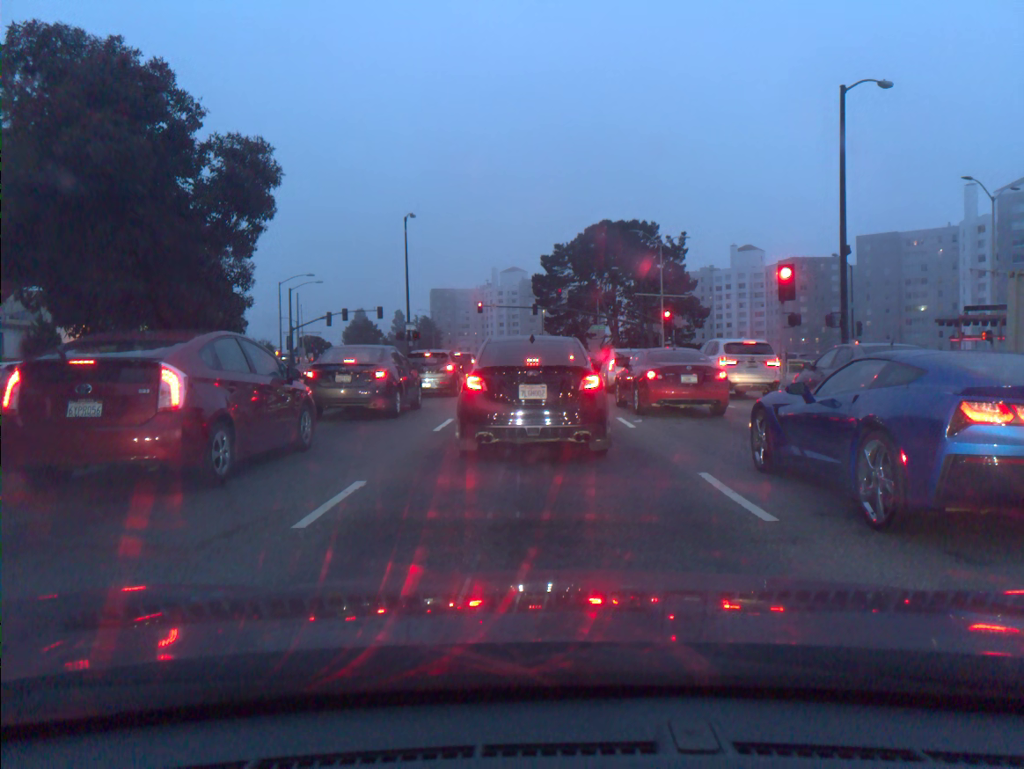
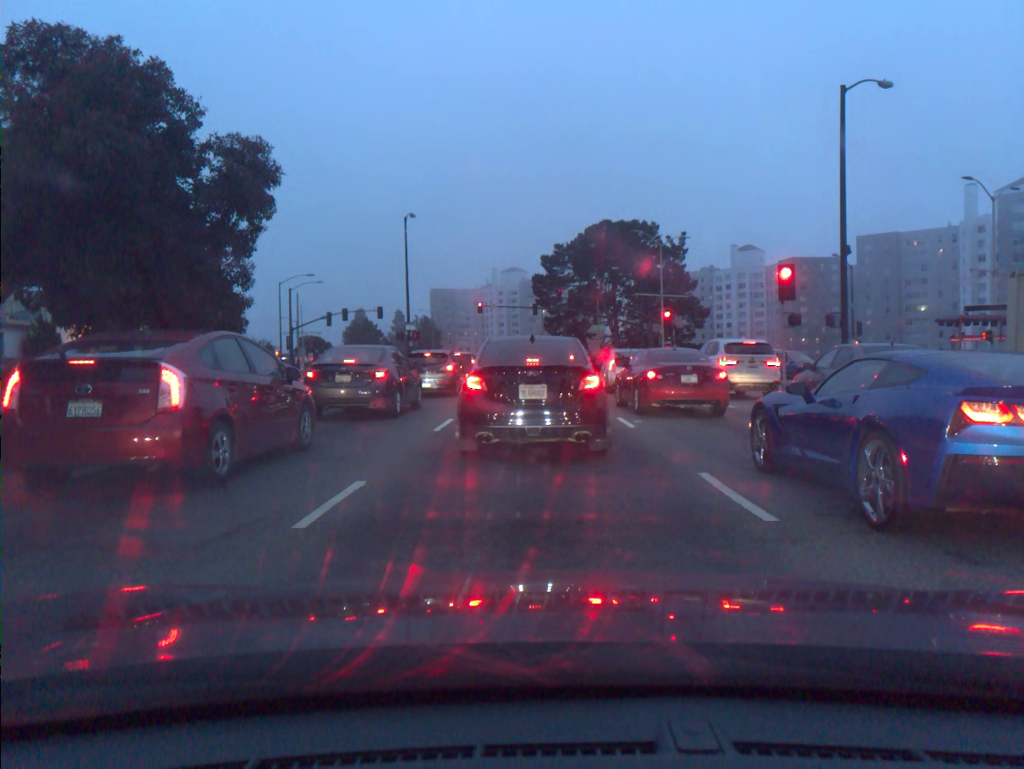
(0.0, 0.0) m; 0°
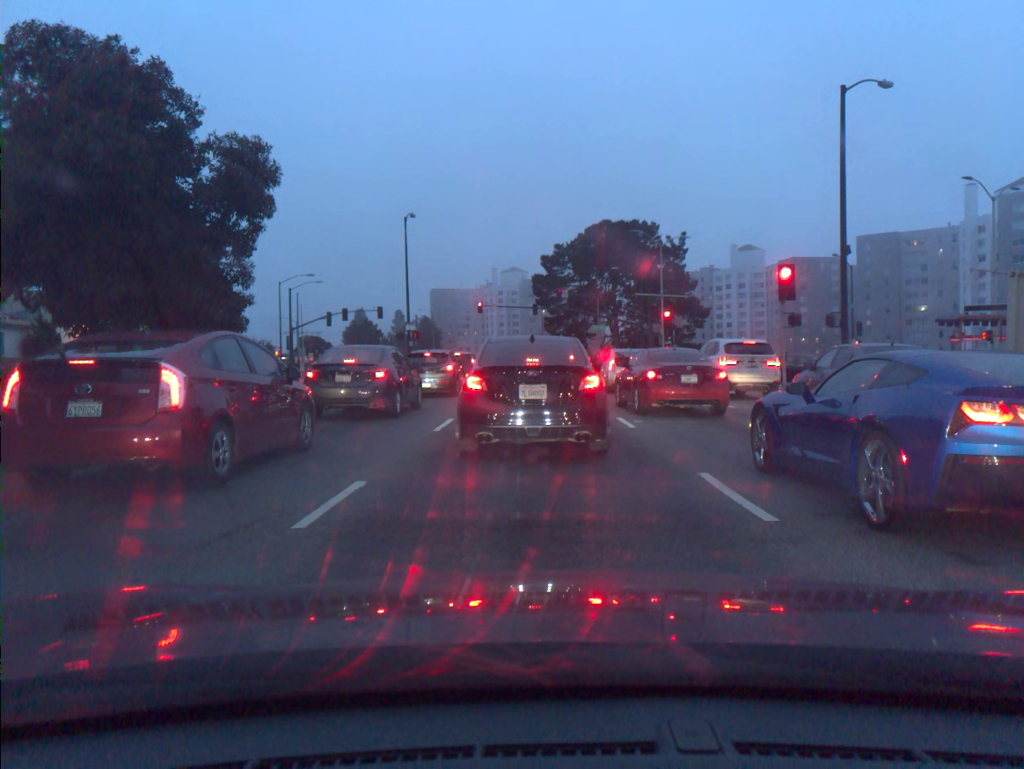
(0.0, 0.0) m; 0°
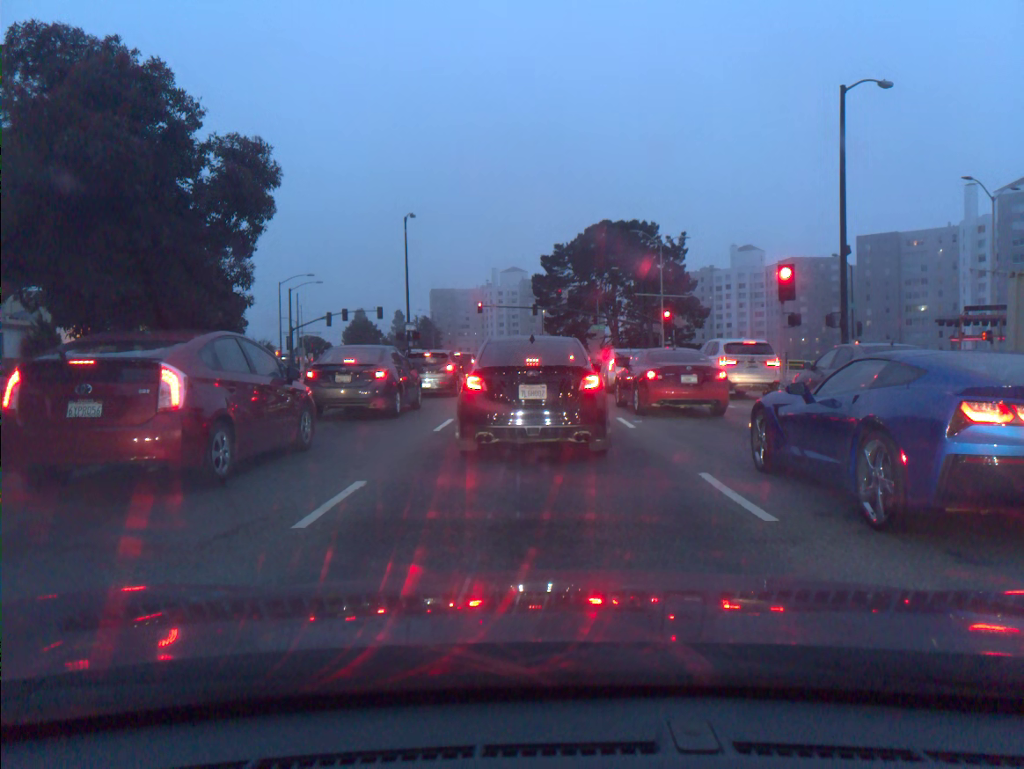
(0.0, 0.0) m; 0°
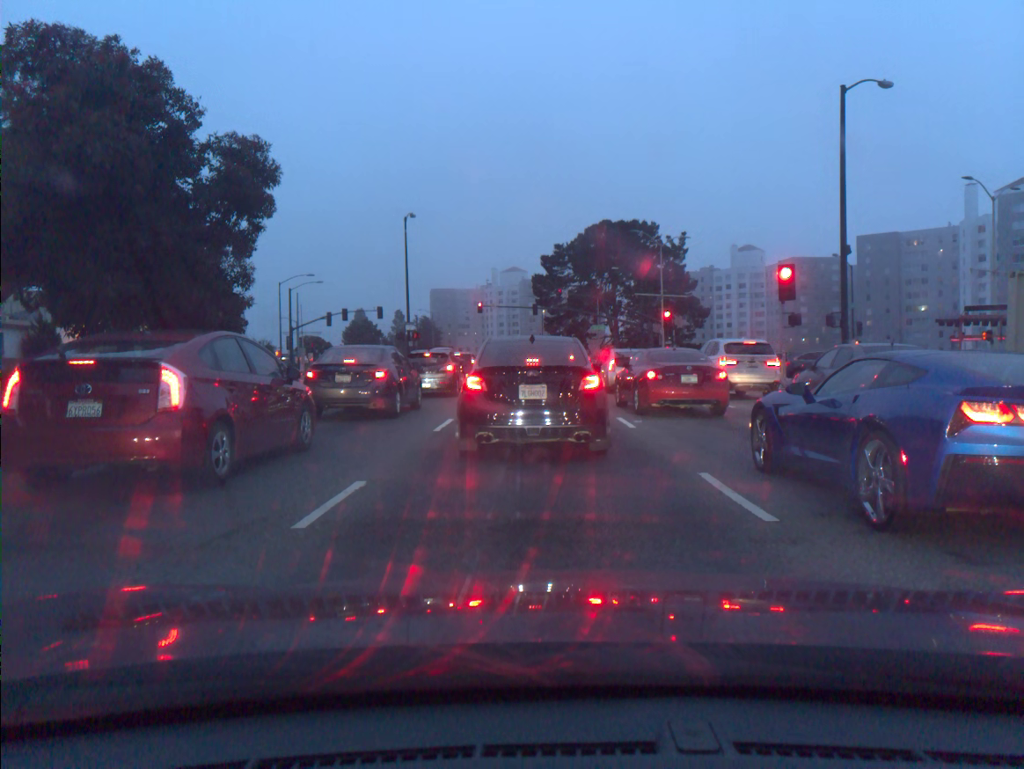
(0.0, 0.0) m; 0°
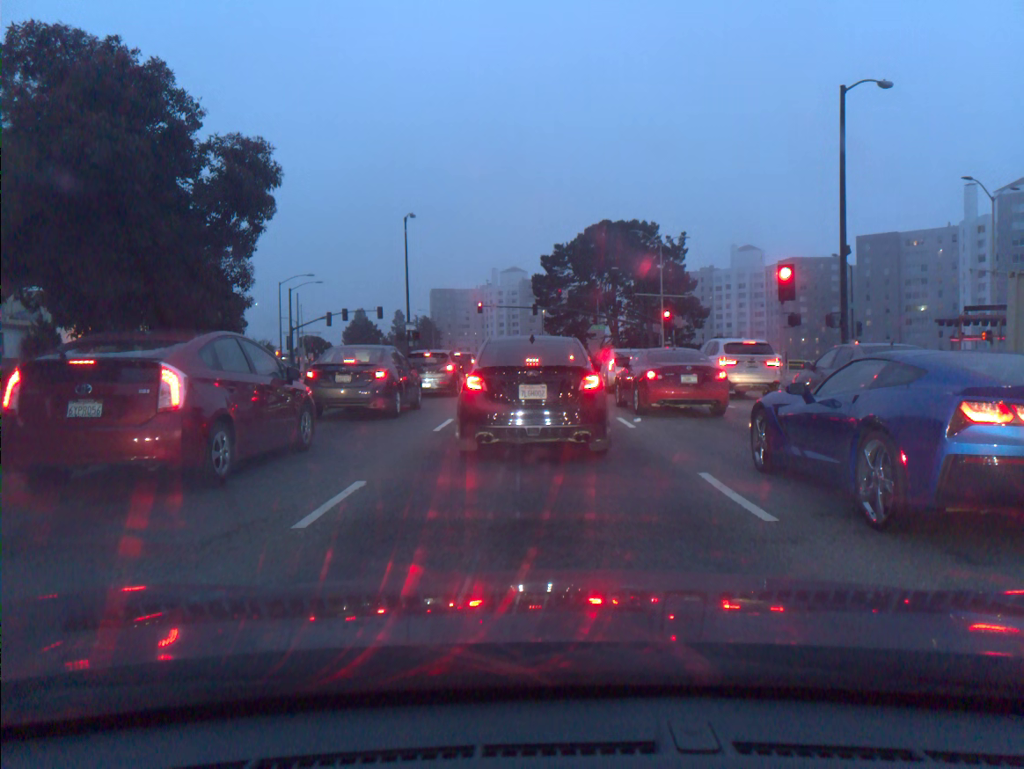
(0.0, 0.0) m; 0°
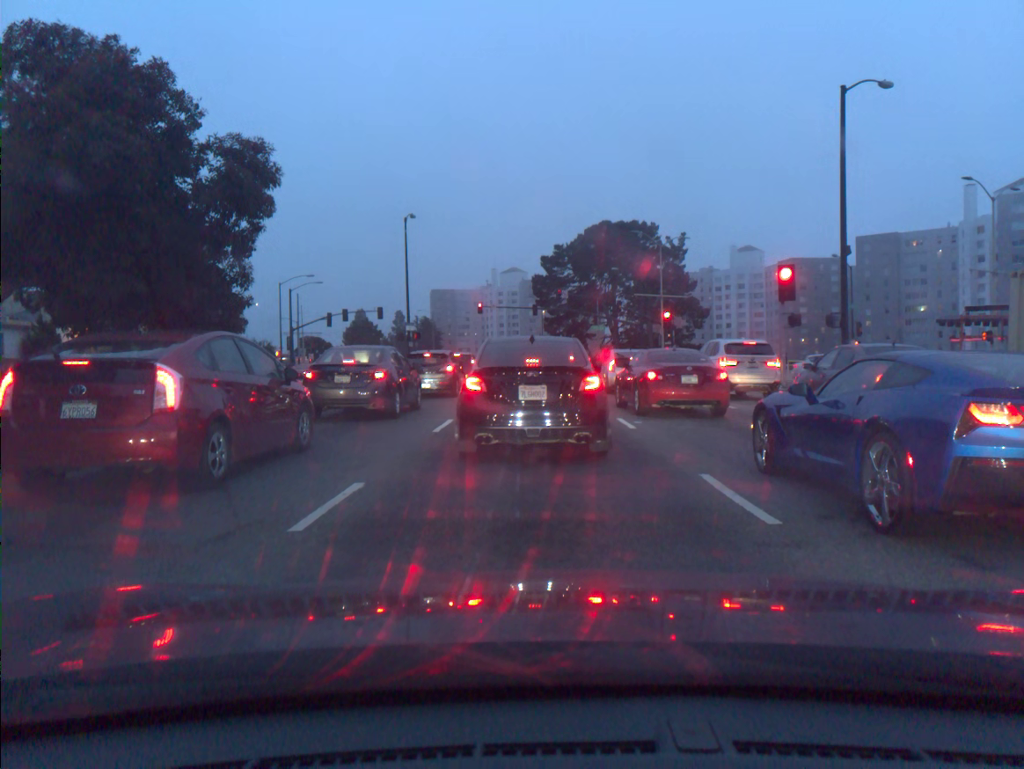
(0.0, +0.1) m; 0°
